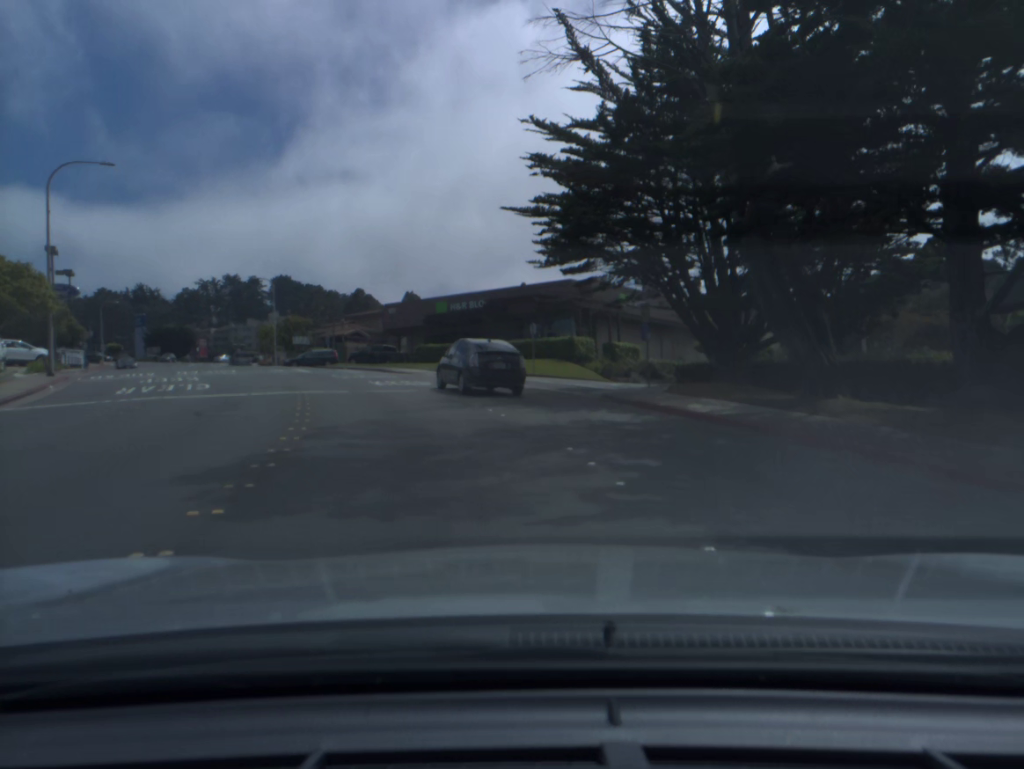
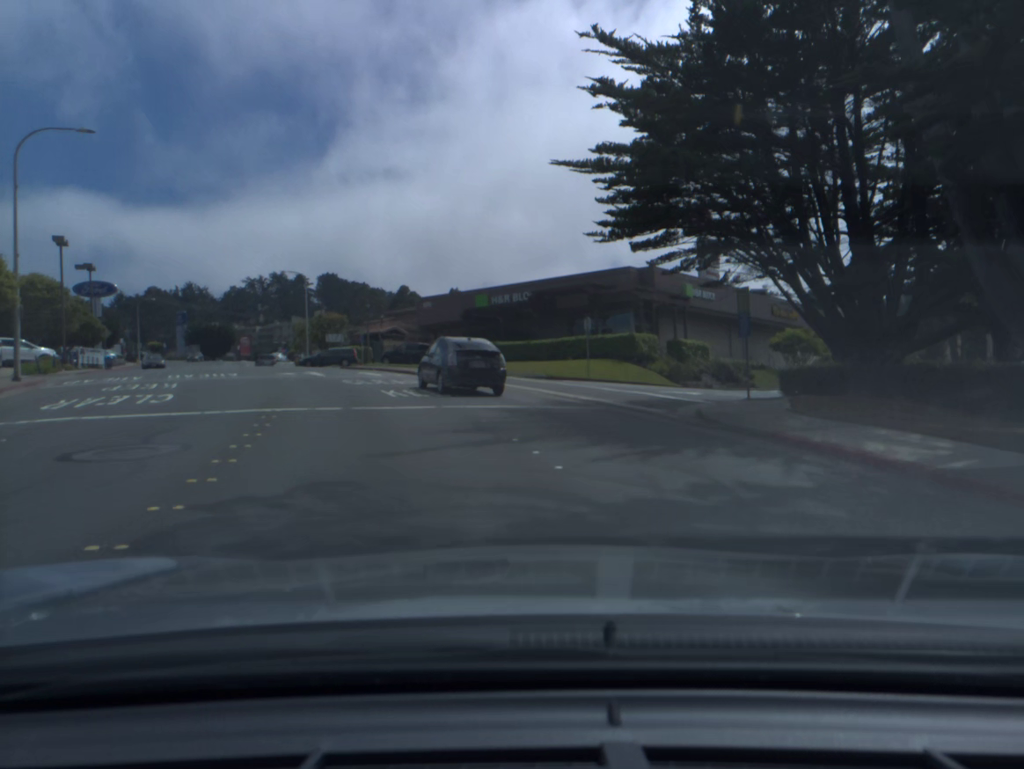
(-0.2, +6.1) m; -4°
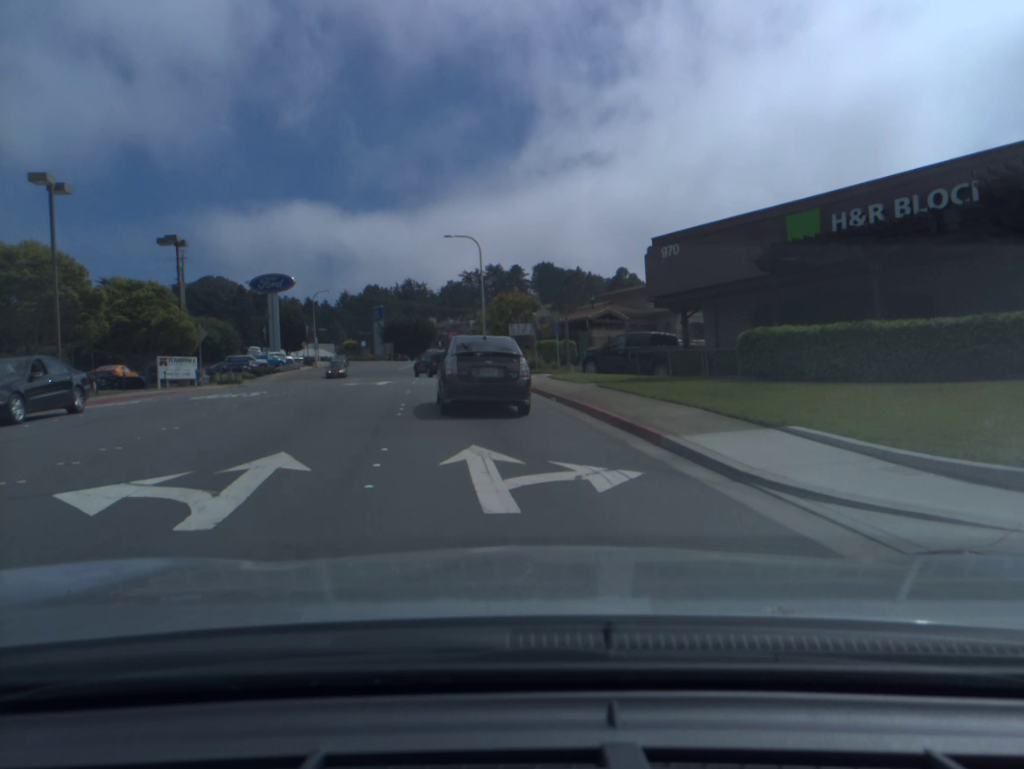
(-3.5, +26.1) m; -16°
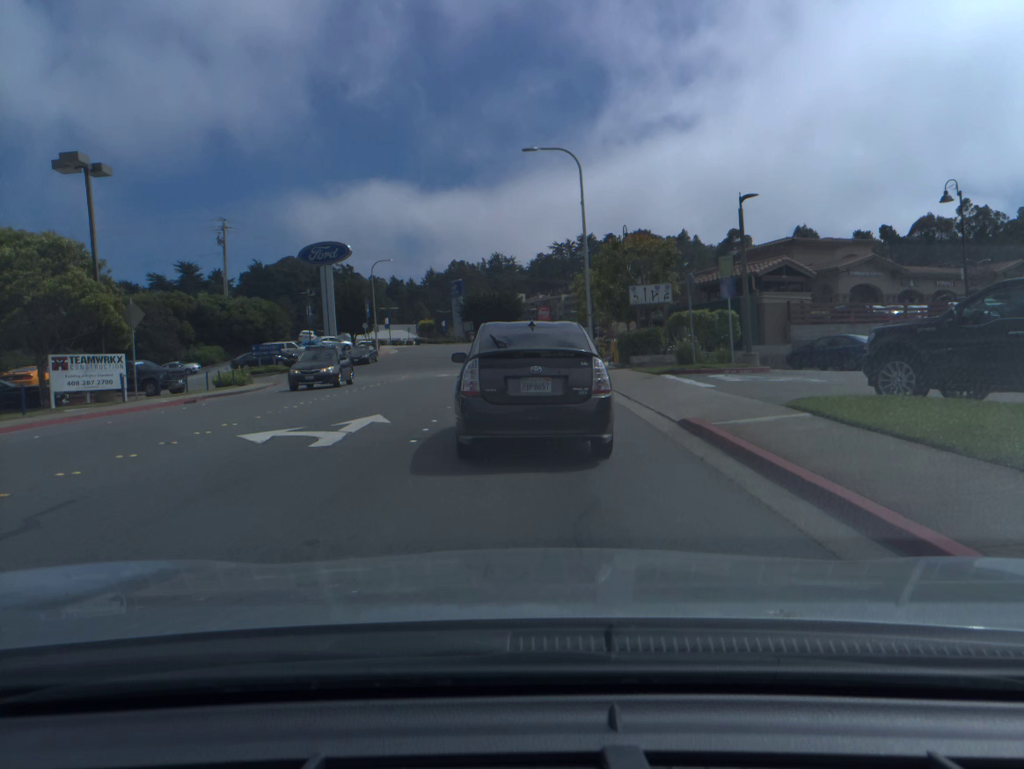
(-1.4, +19.4) m; -6°
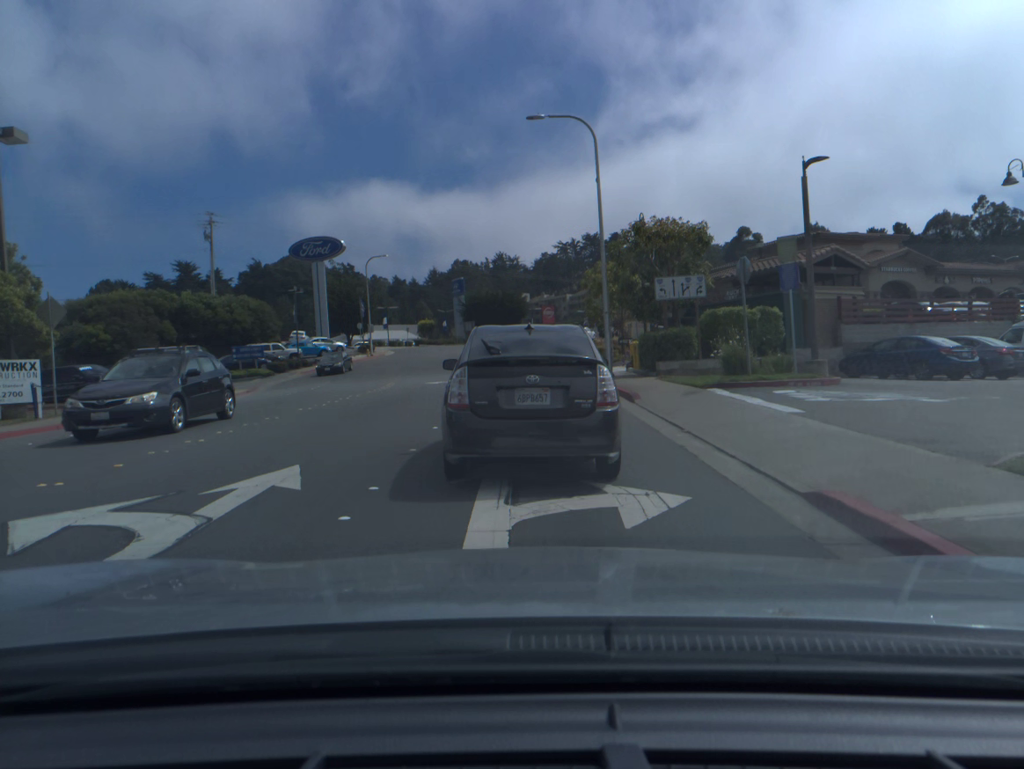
(0.0, +5.3) m; 0°
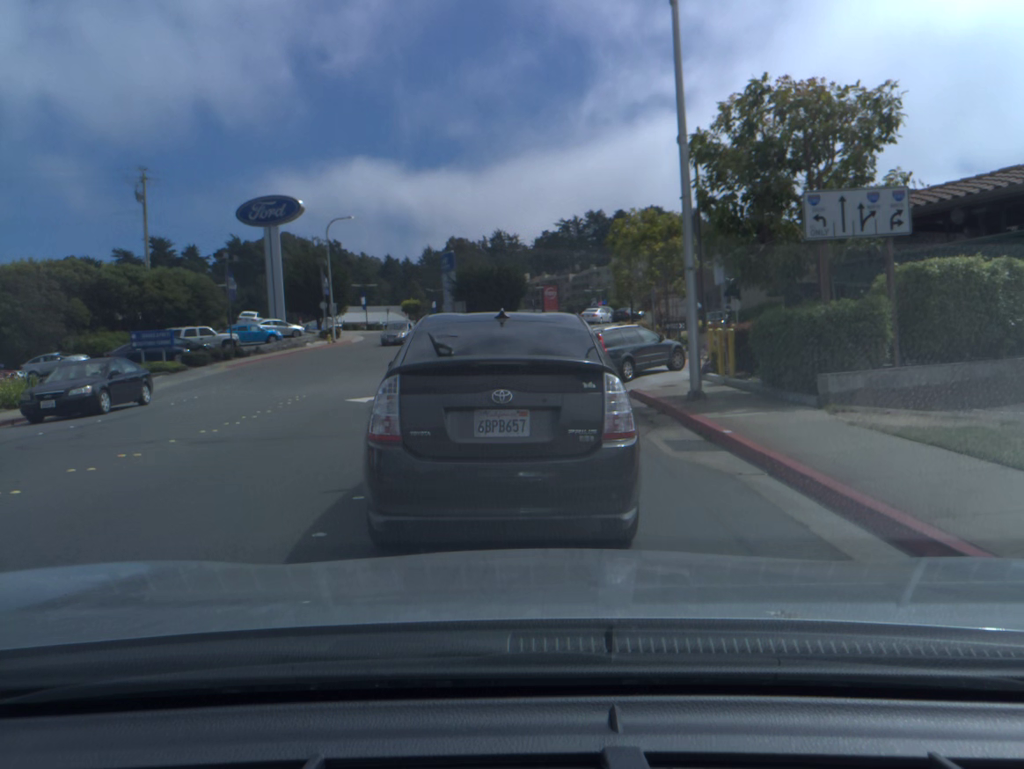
(0.0, +14.3) m; 0°
